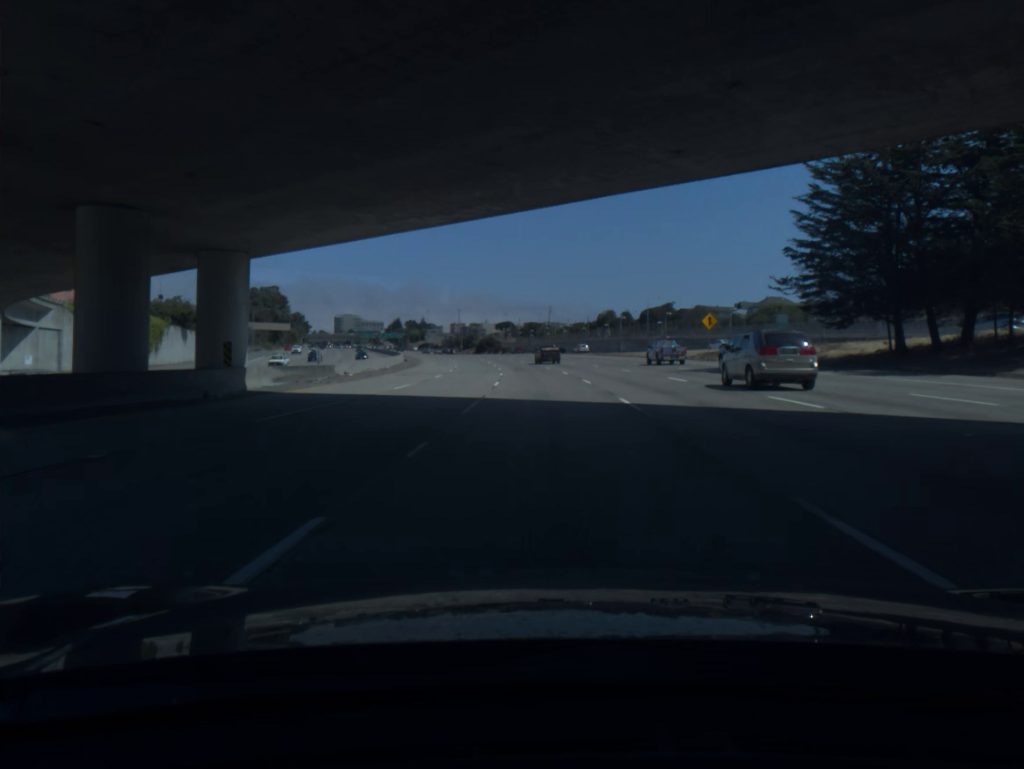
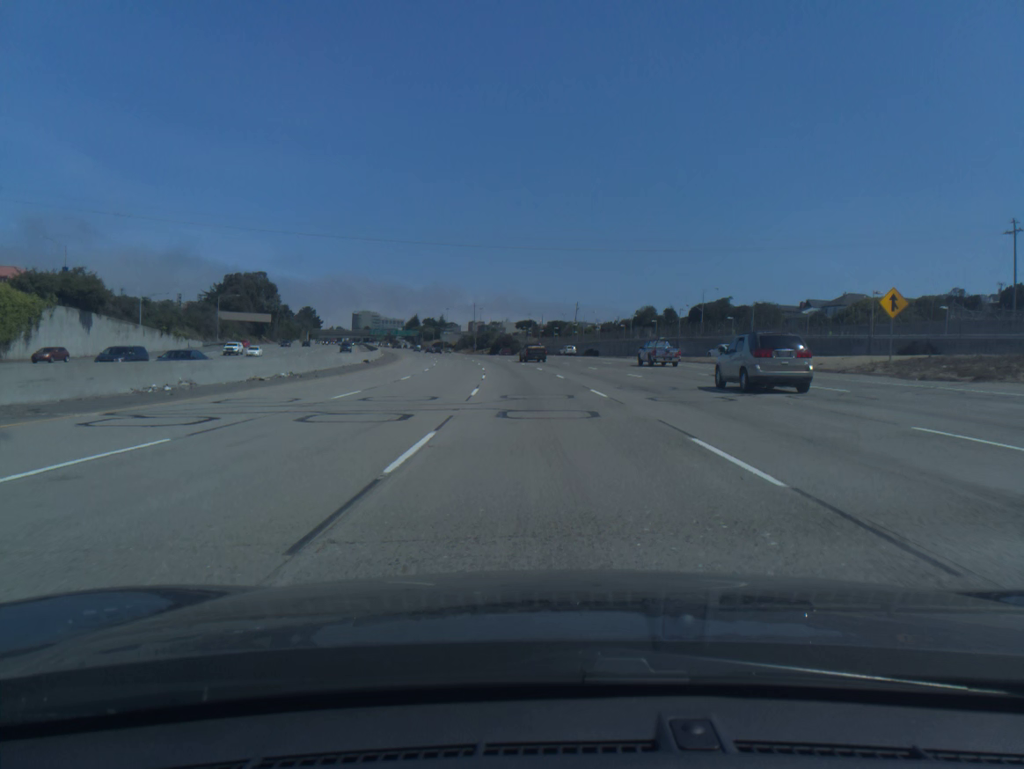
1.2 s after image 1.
(-0.4, +36.4) m; -2°
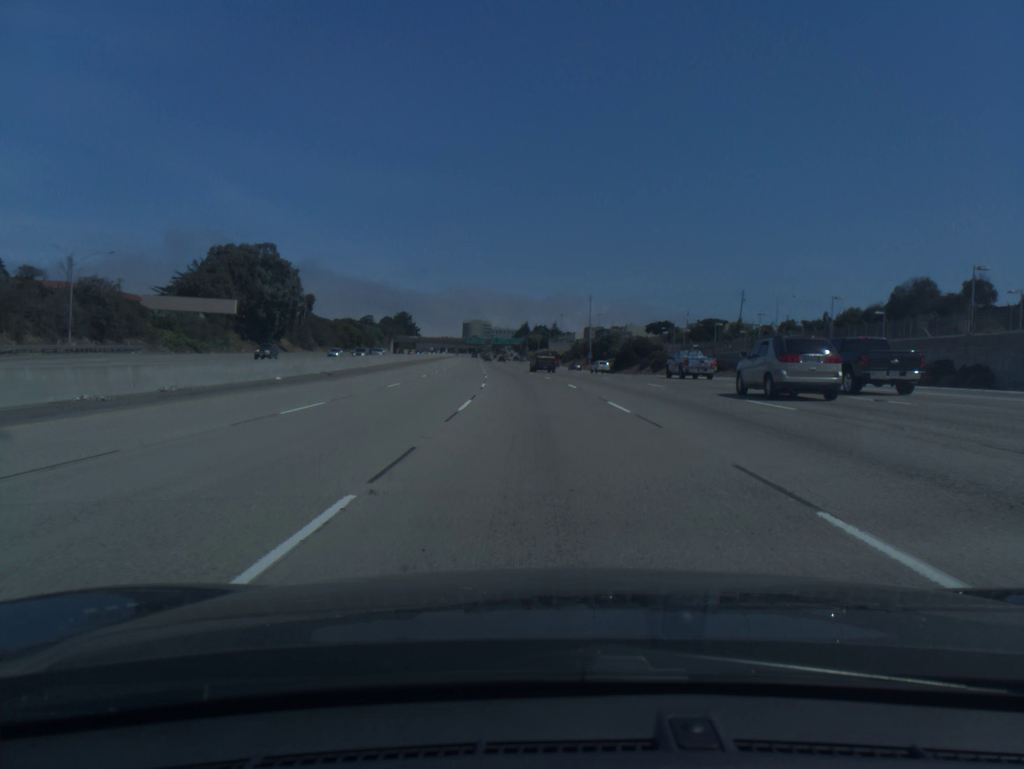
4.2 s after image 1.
(-6.6, +90.4) m; -9°
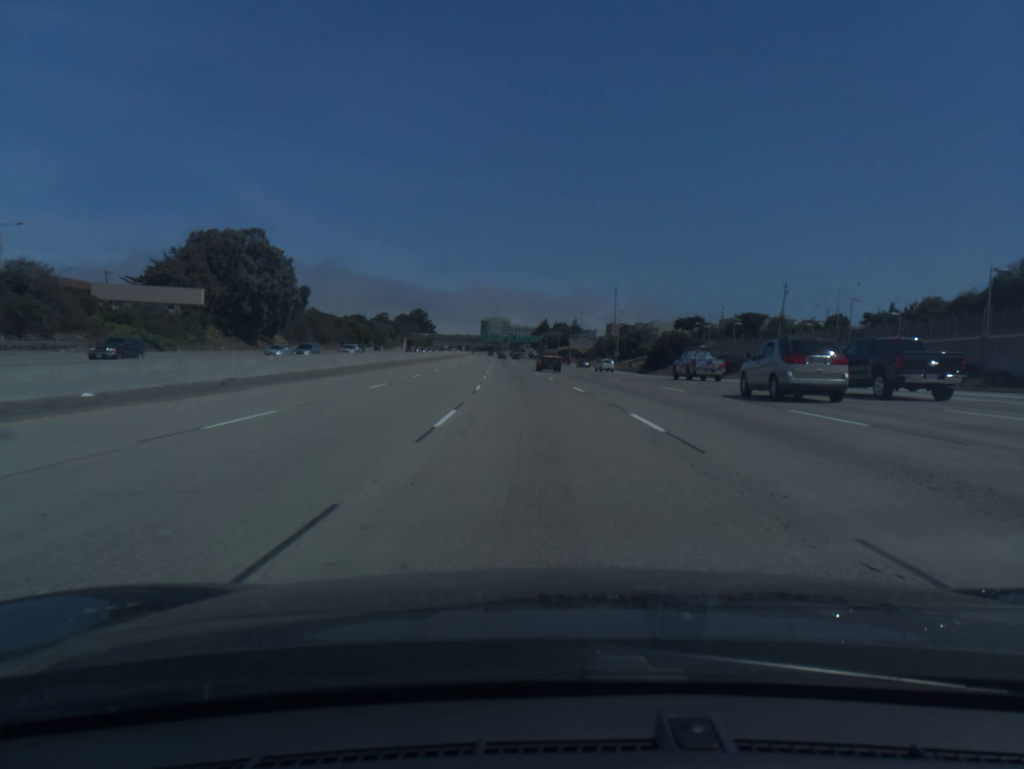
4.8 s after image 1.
(-0.2, +18.2) m; -1°
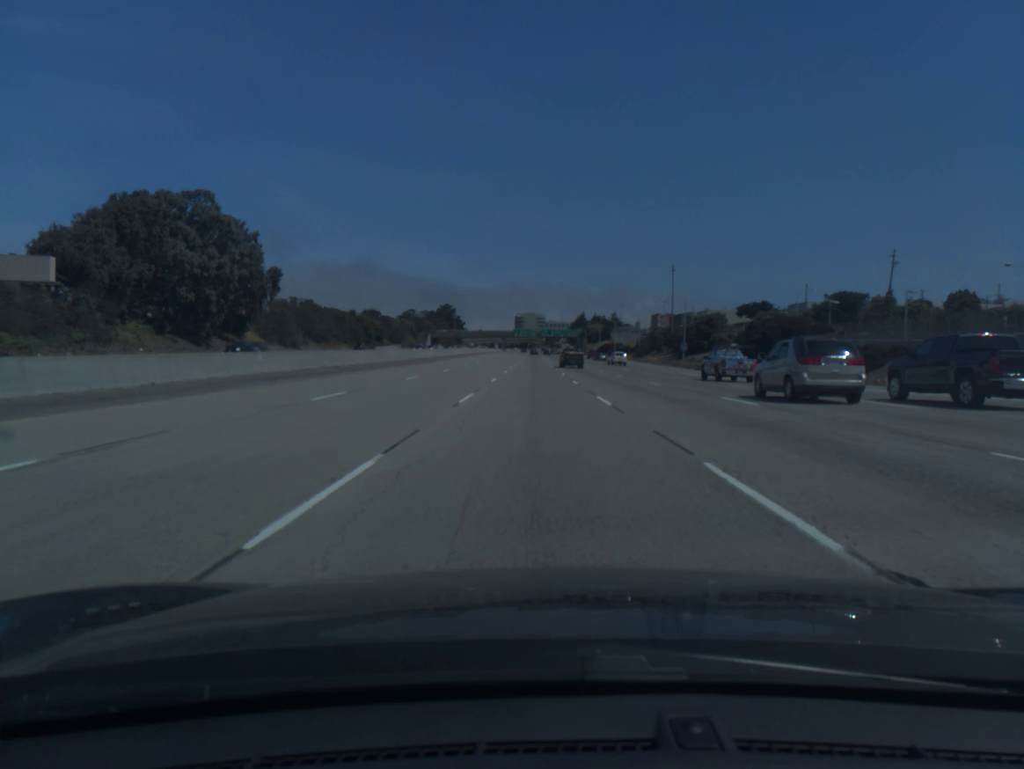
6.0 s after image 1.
(-0.8, +36.5) m; -3°
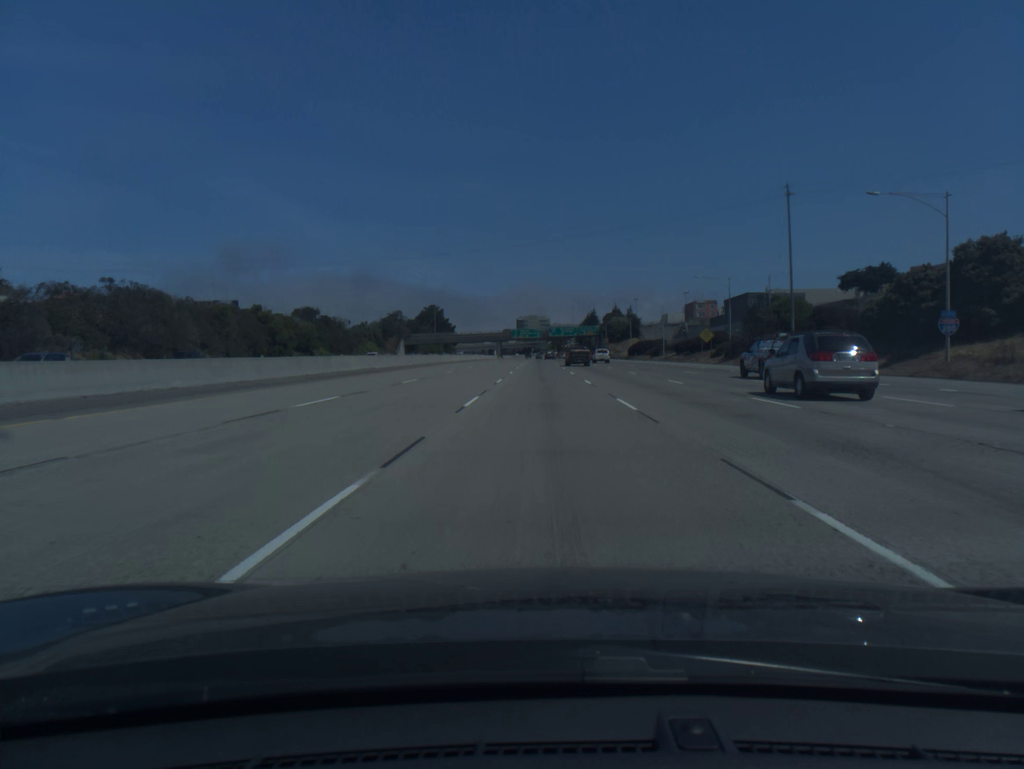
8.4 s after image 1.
(-0.9, +73.4) m; 0°
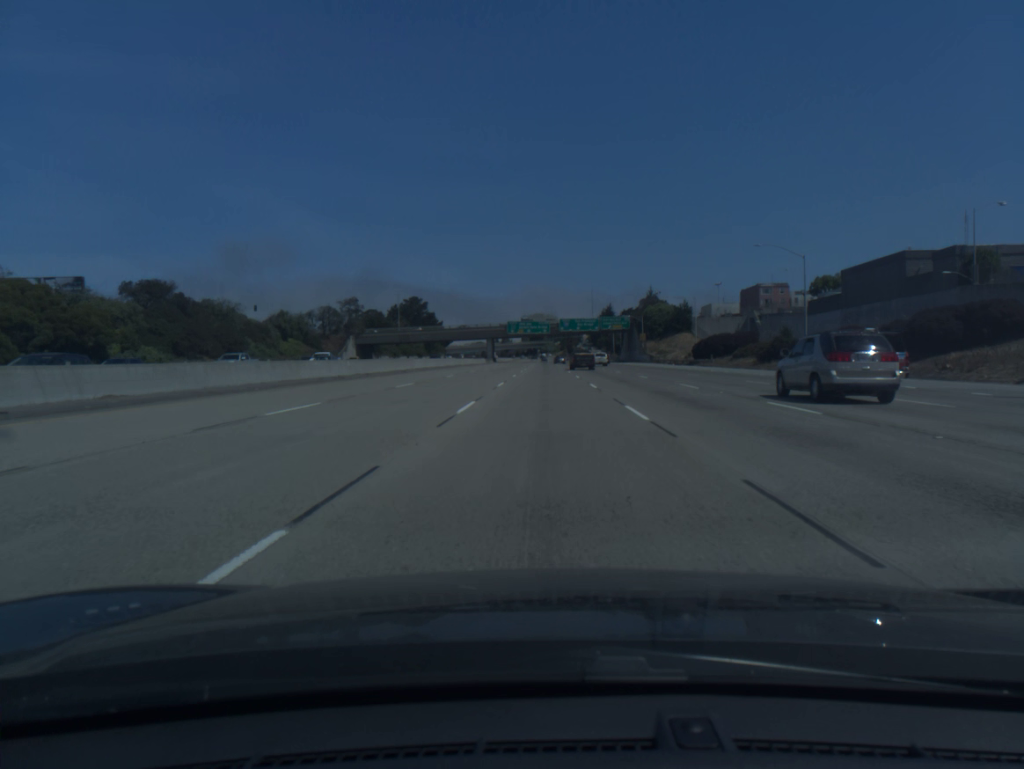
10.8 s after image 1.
(-0.1, +73.2) m; -1°
